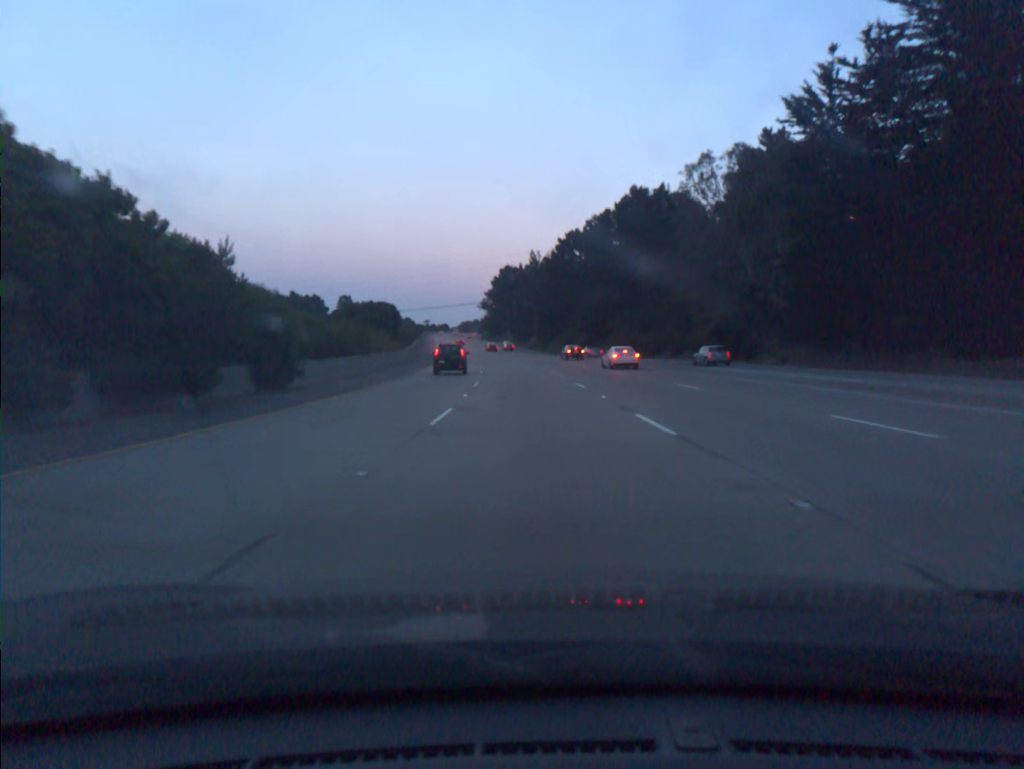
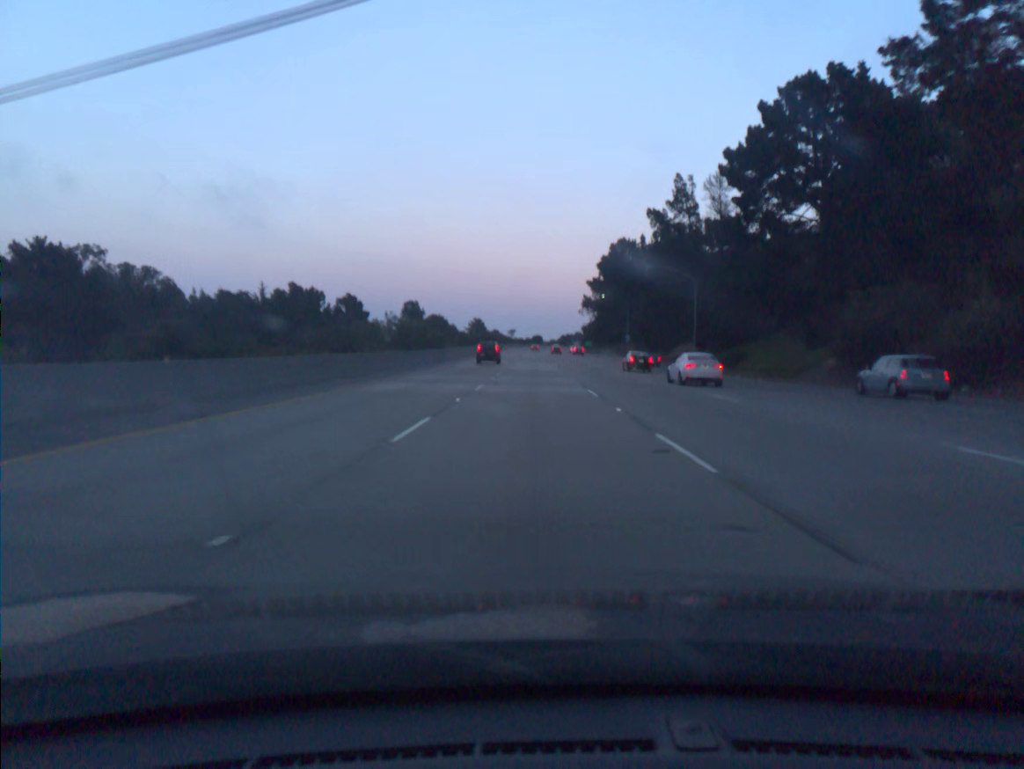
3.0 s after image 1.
(-6.1, +90.5) m; -8°
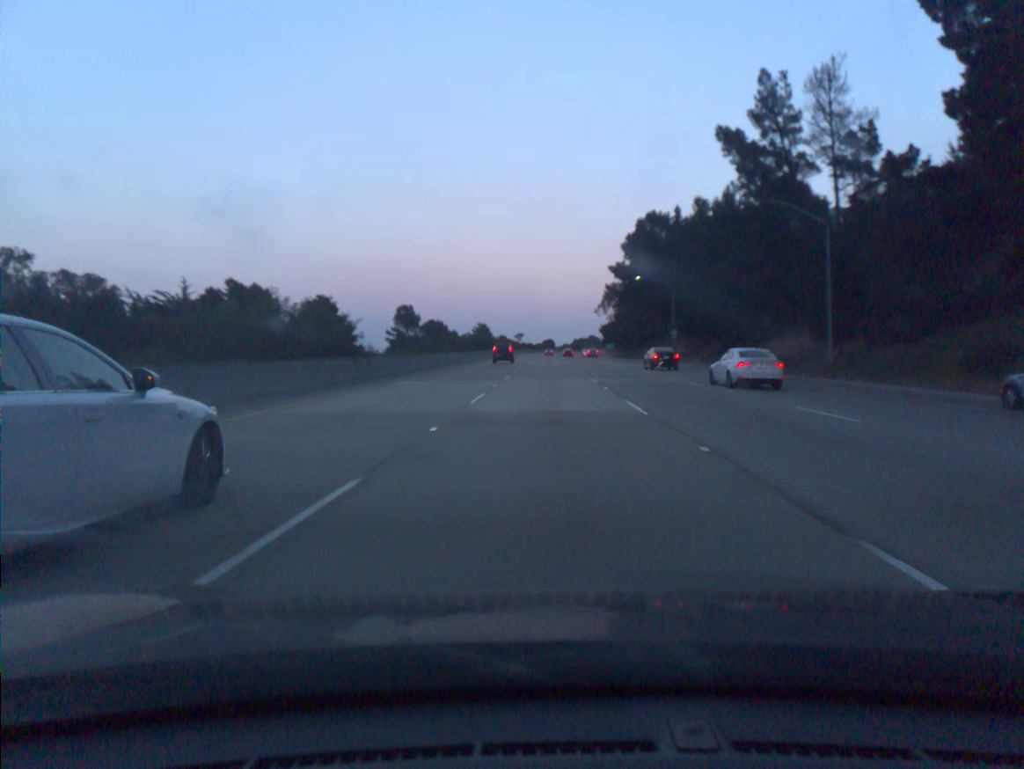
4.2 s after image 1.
(-0.4, +36.2) m; -1°
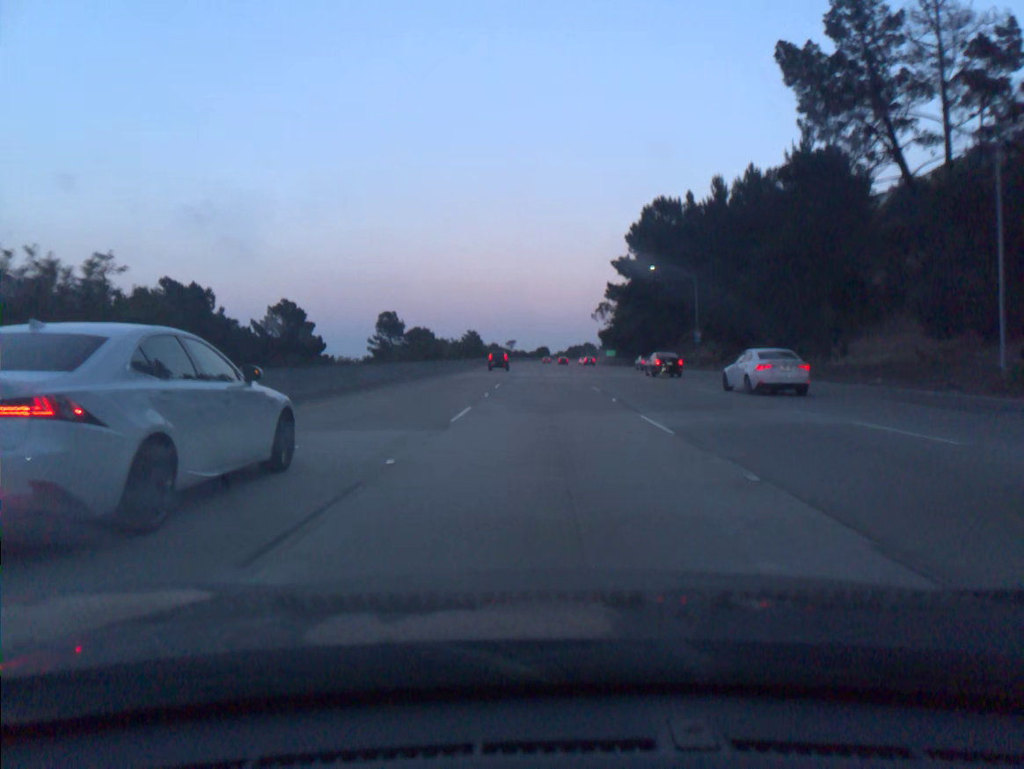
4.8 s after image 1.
(0.0, +18.1) m; 0°
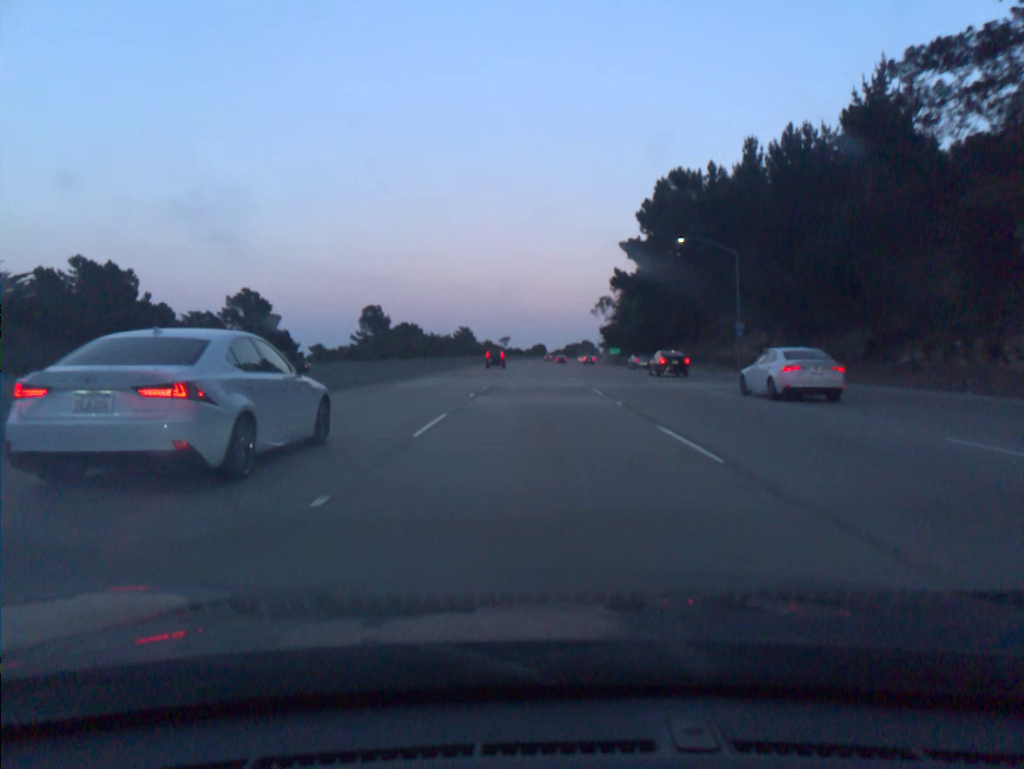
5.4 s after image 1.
(0.0, +18.0) m; 0°
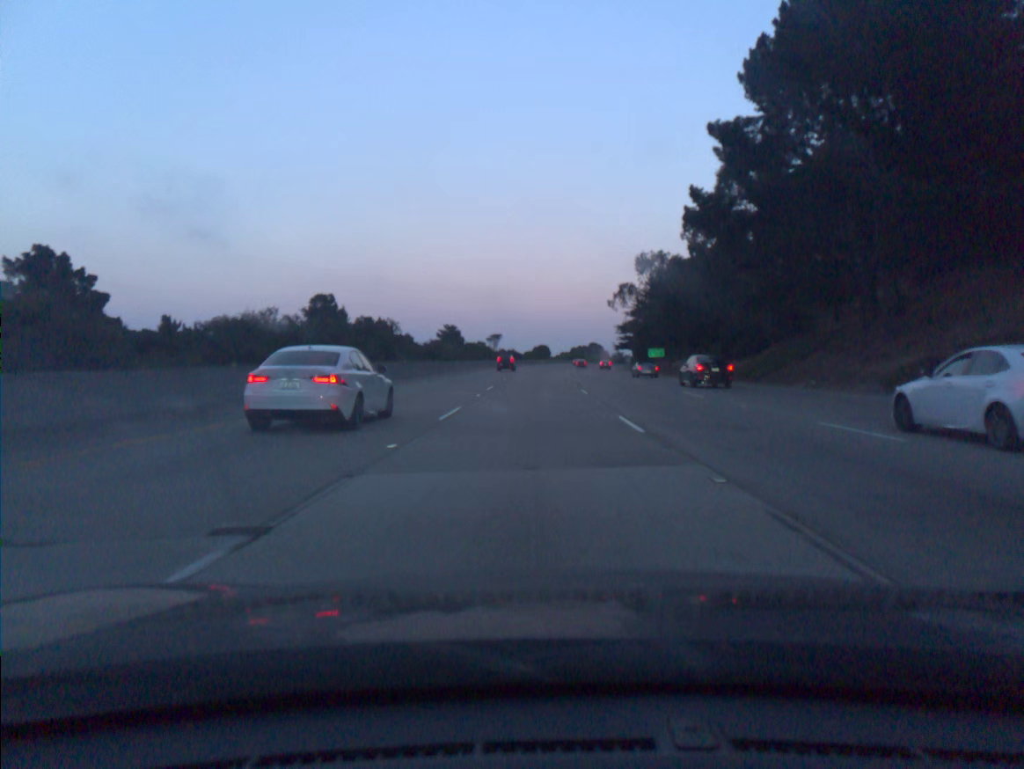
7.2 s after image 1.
(0.0, +54.1) m; 0°
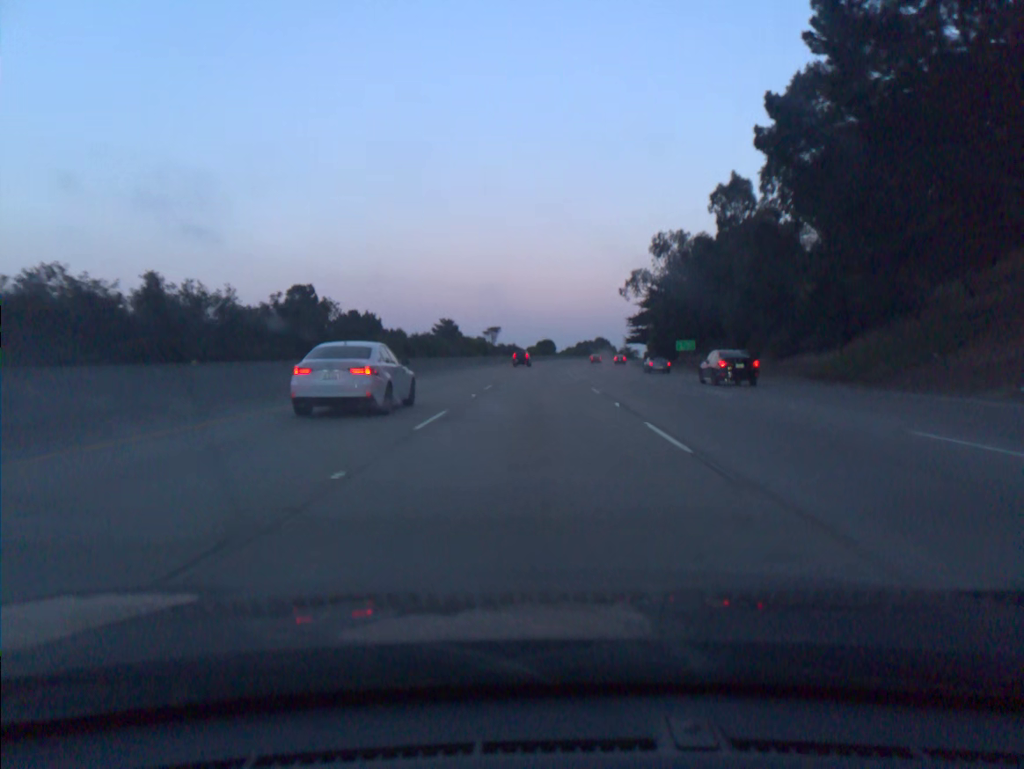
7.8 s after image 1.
(0.0, +18.1) m; 0°
